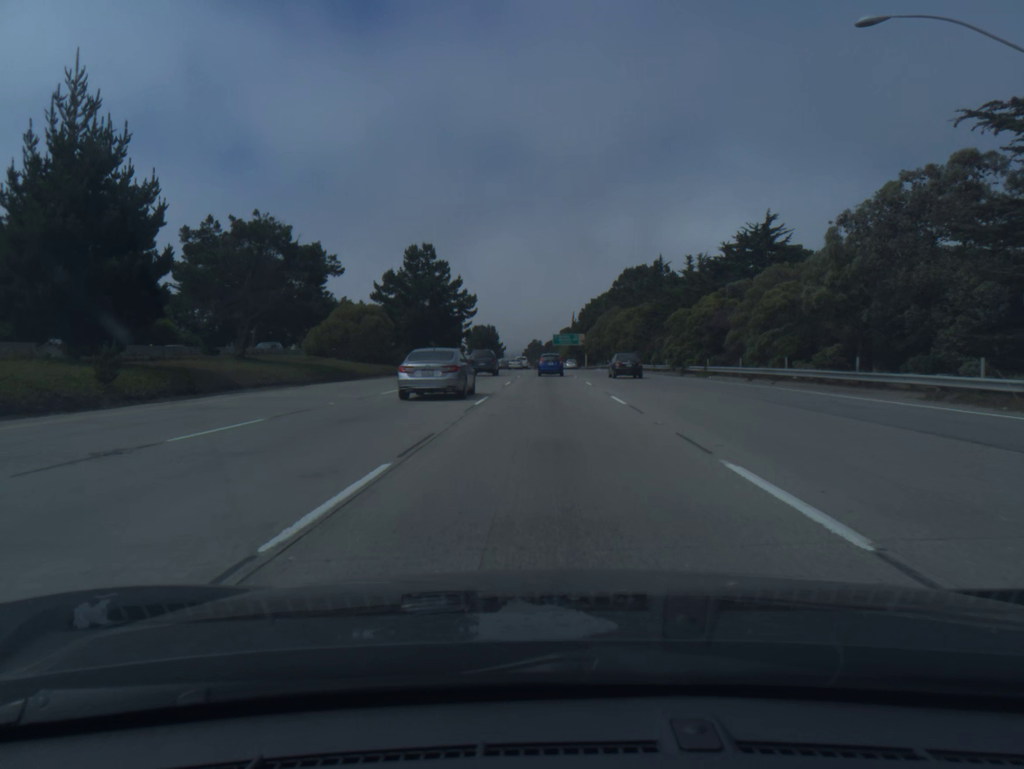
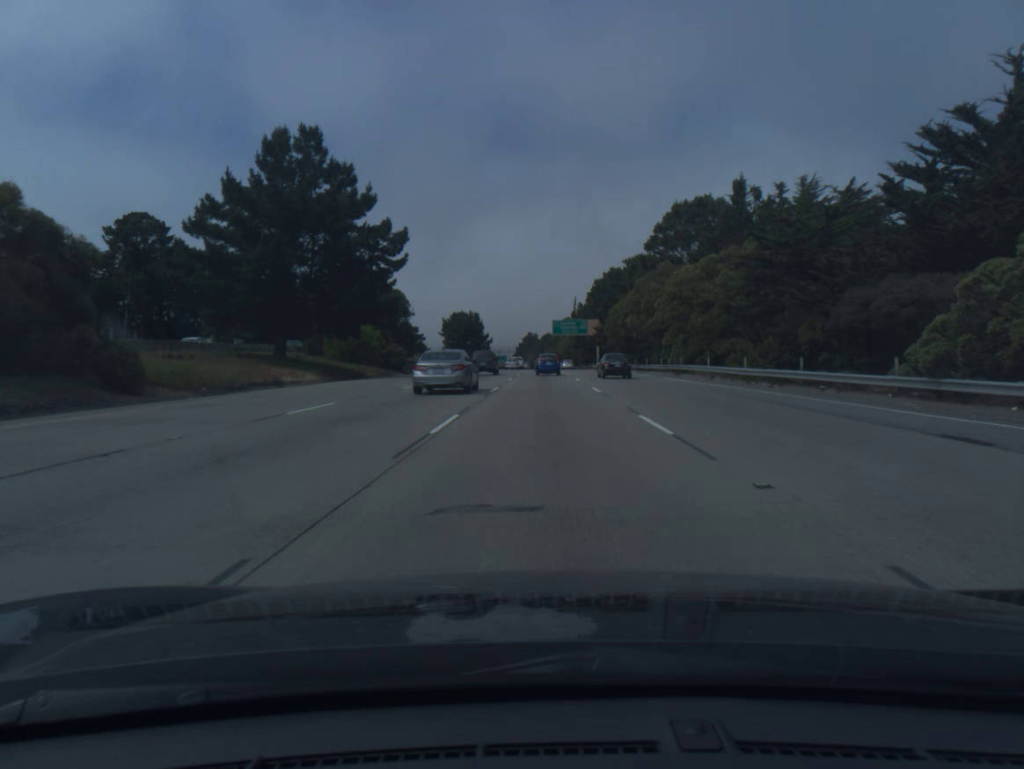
(+0.2, +51.3) m; 0°
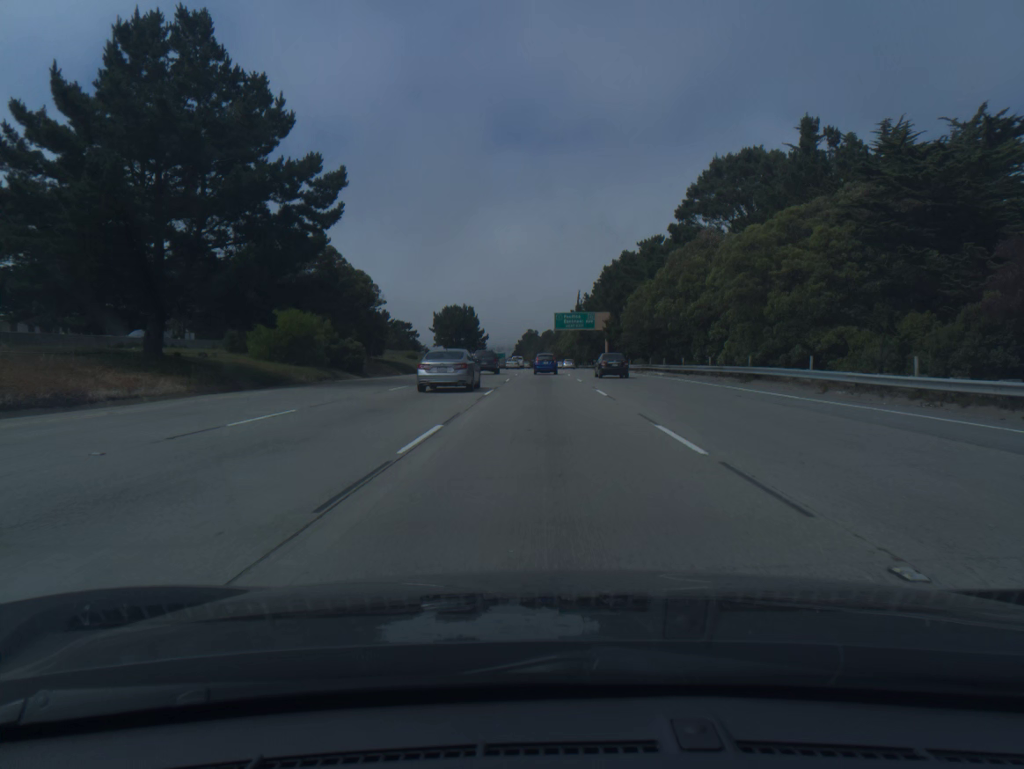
(0.0, +17.1) m; 0°
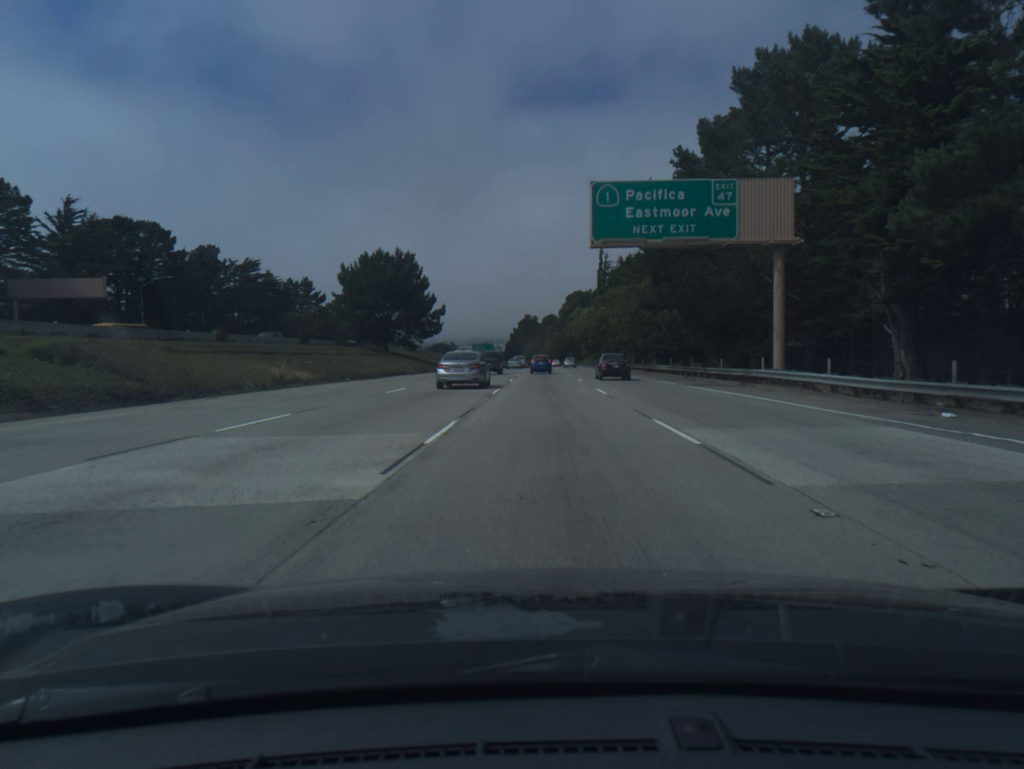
(-0.3, +86.5) m; 0°
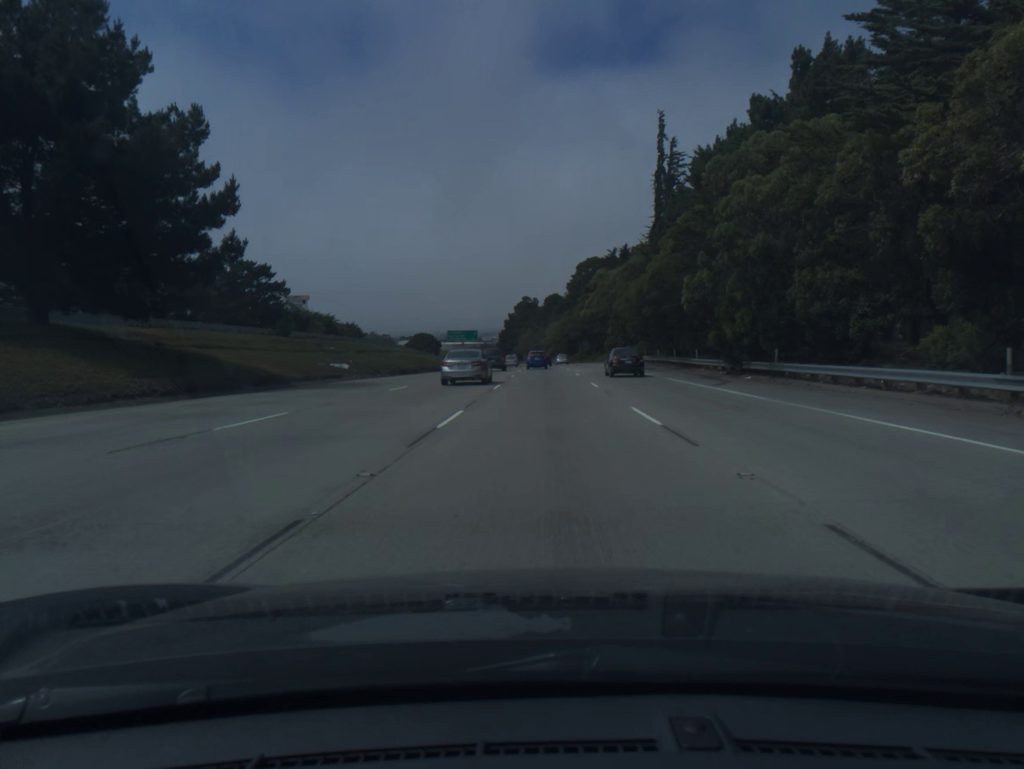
(0.0, +70.8) m; 0°
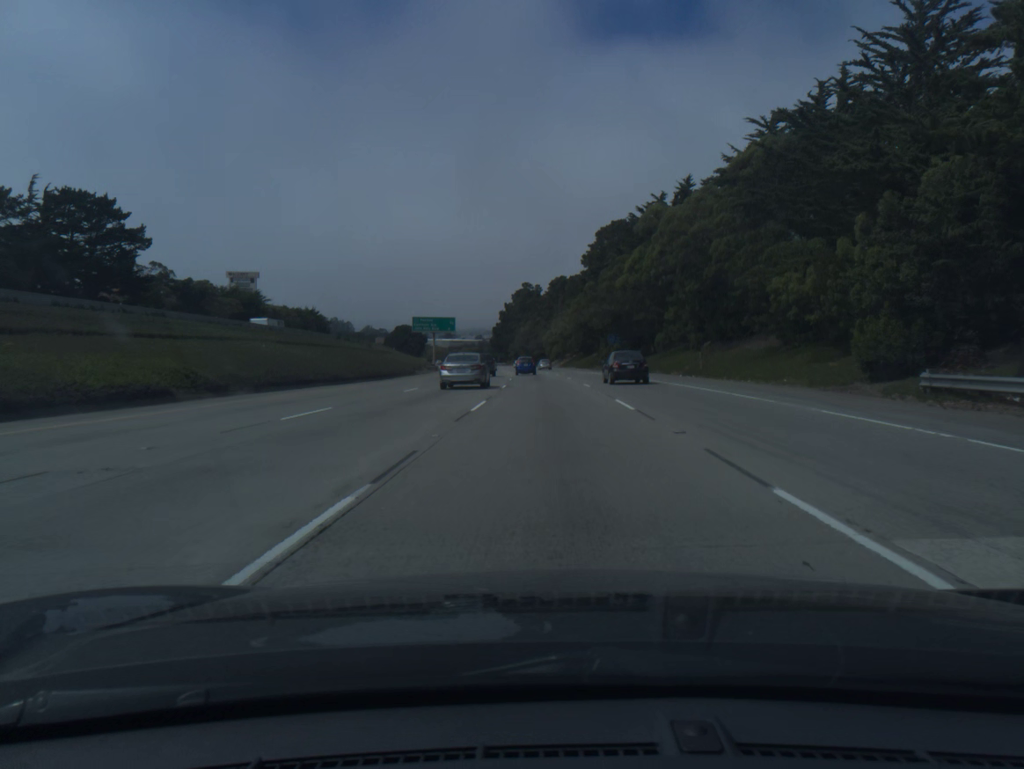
(-0.1, +53.9) m; 0°
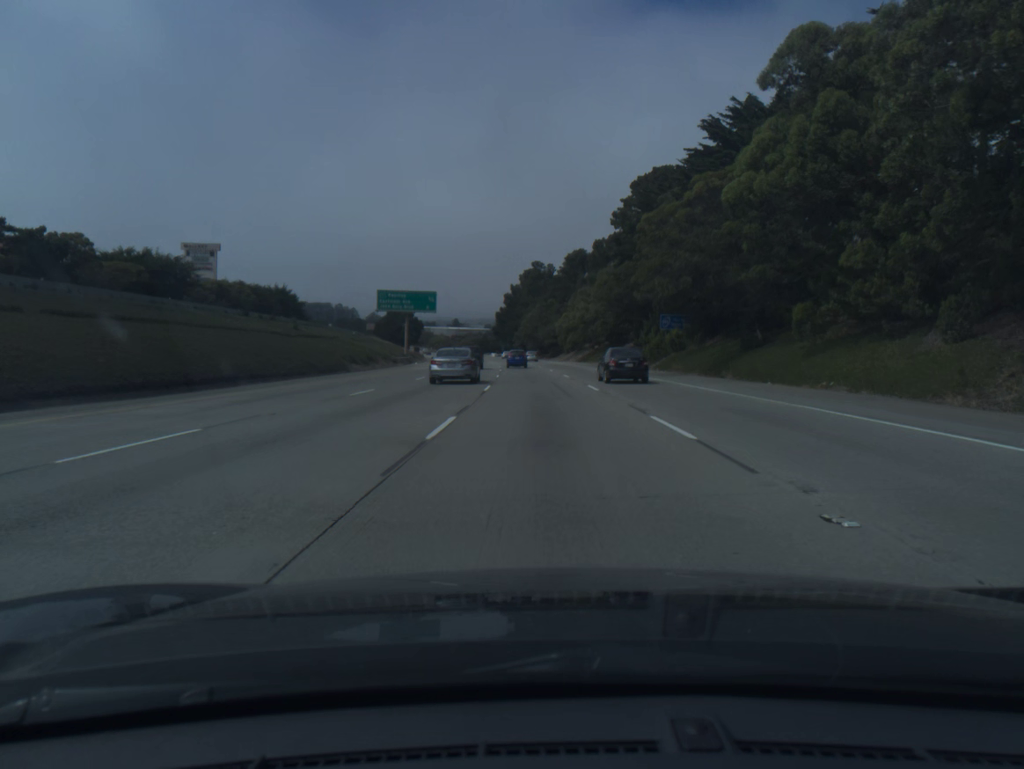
(-0.2, +36.0) m; -1°
